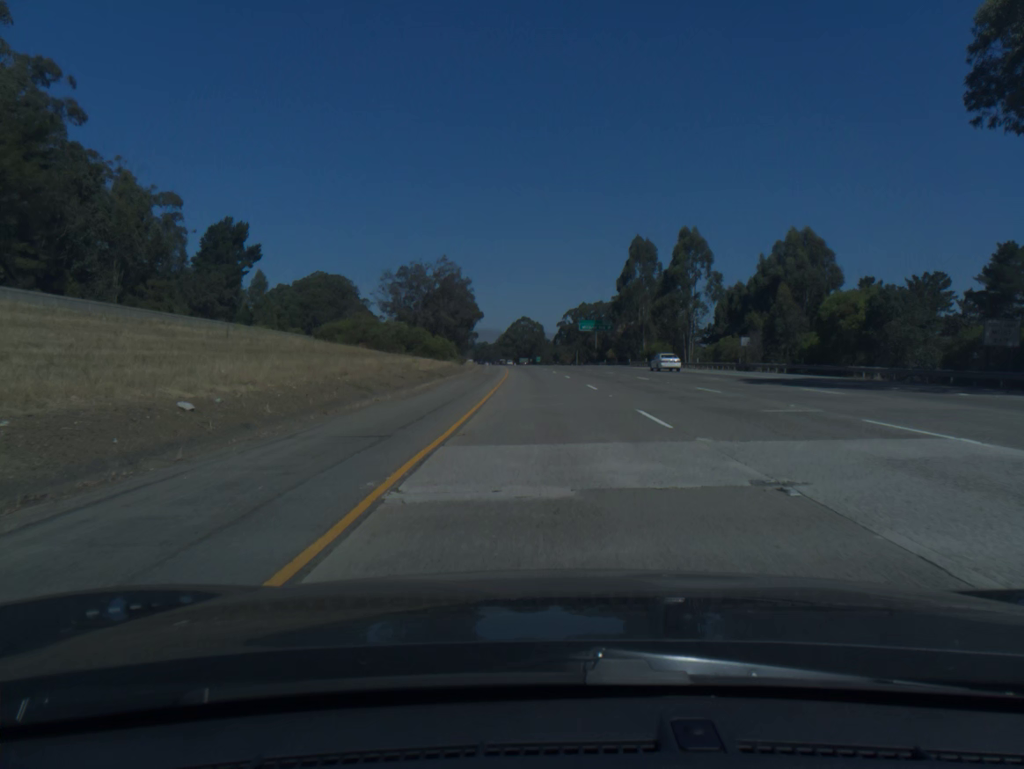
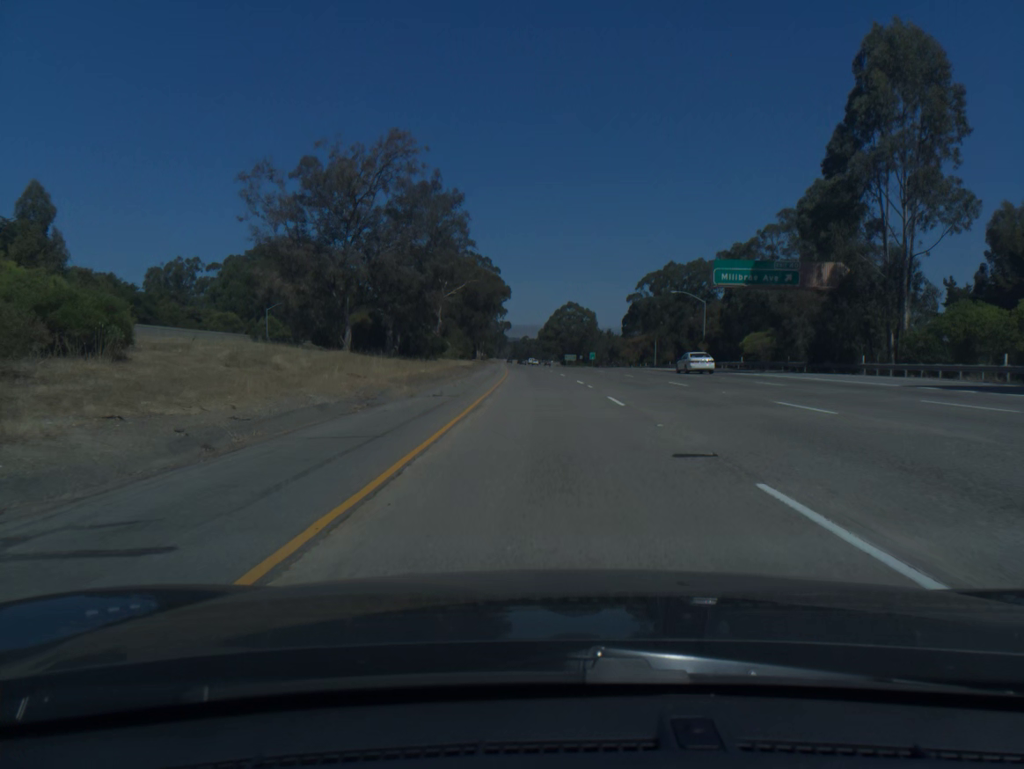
(-2.2, +82.3) m; -3°
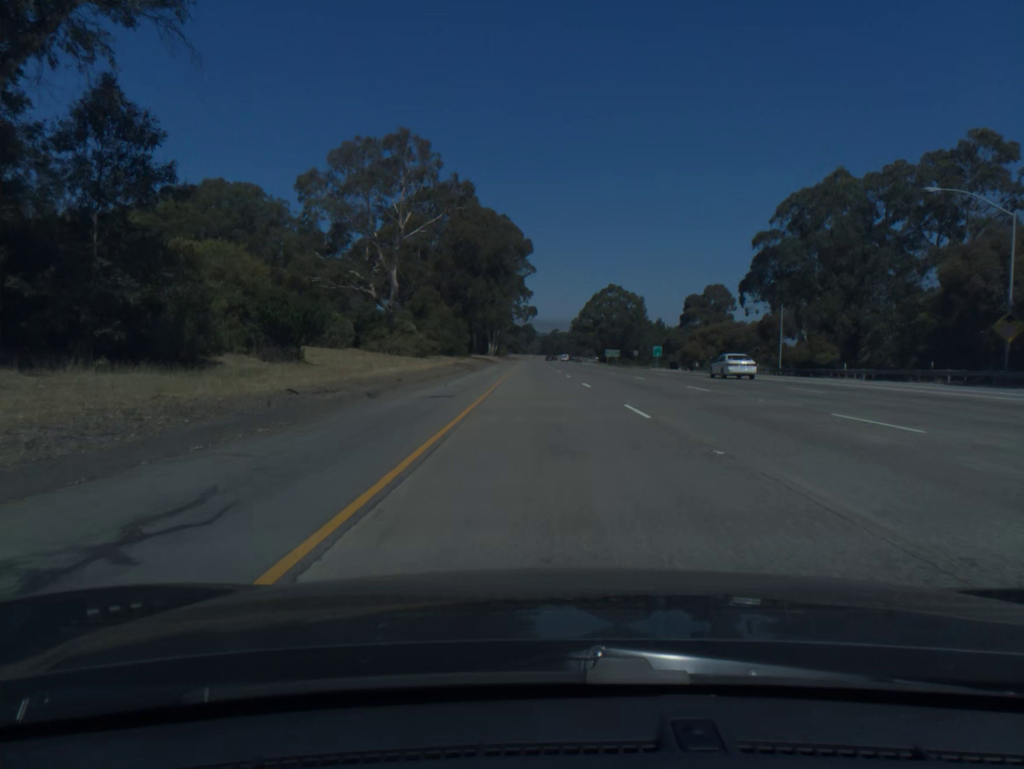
(-1.2, +61.9) m; -2°
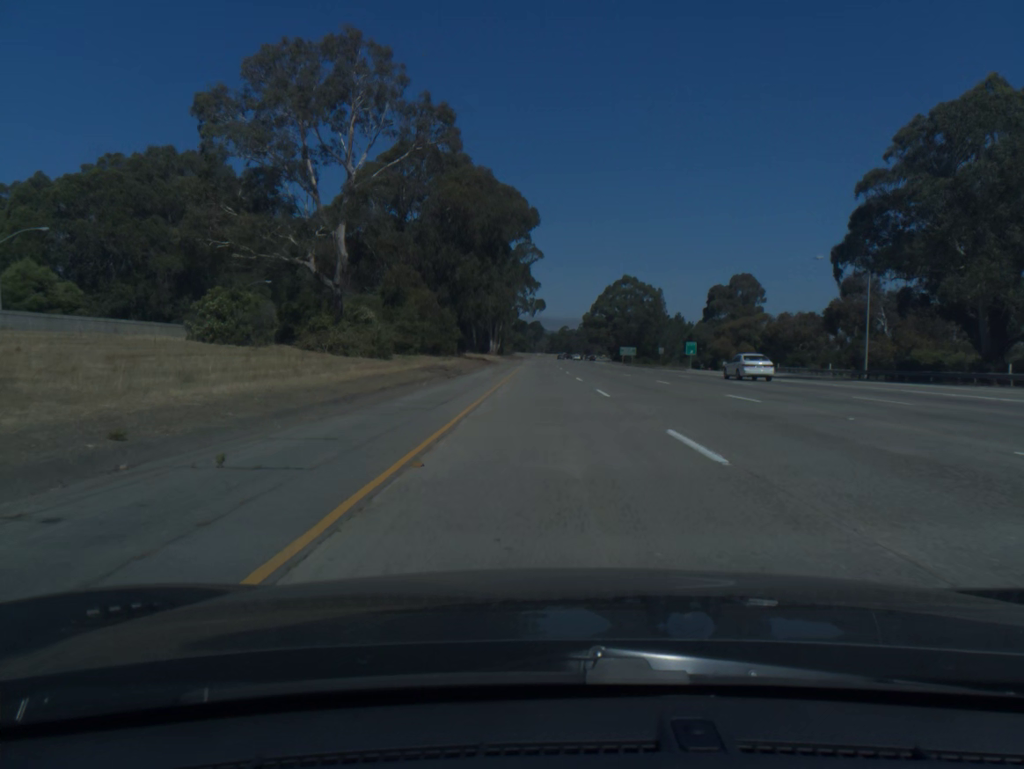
(-0.1, +20.7) m; -1°
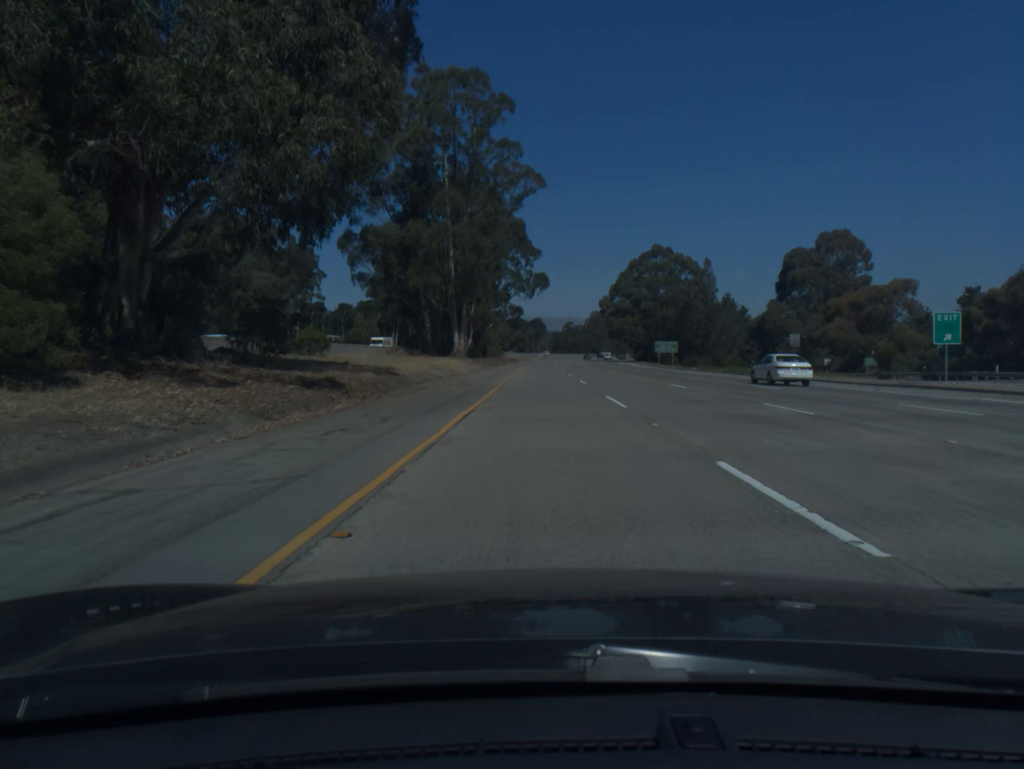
(-0.3, +62.0) m; 0°
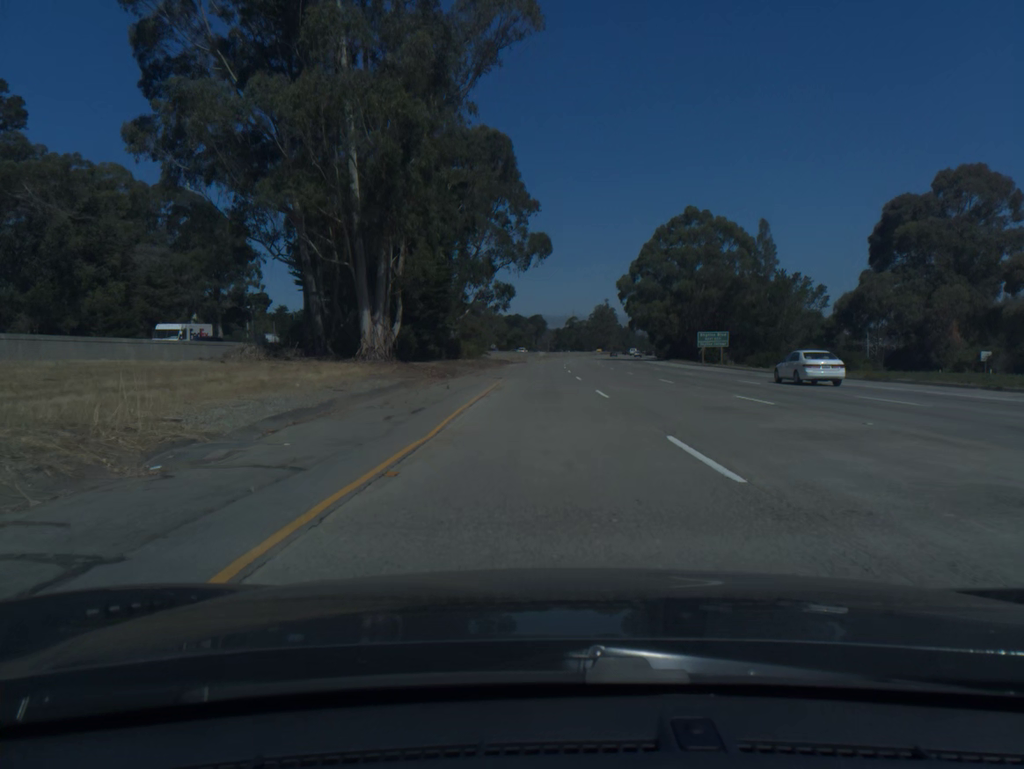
(0.0, +41.3) m; 0°
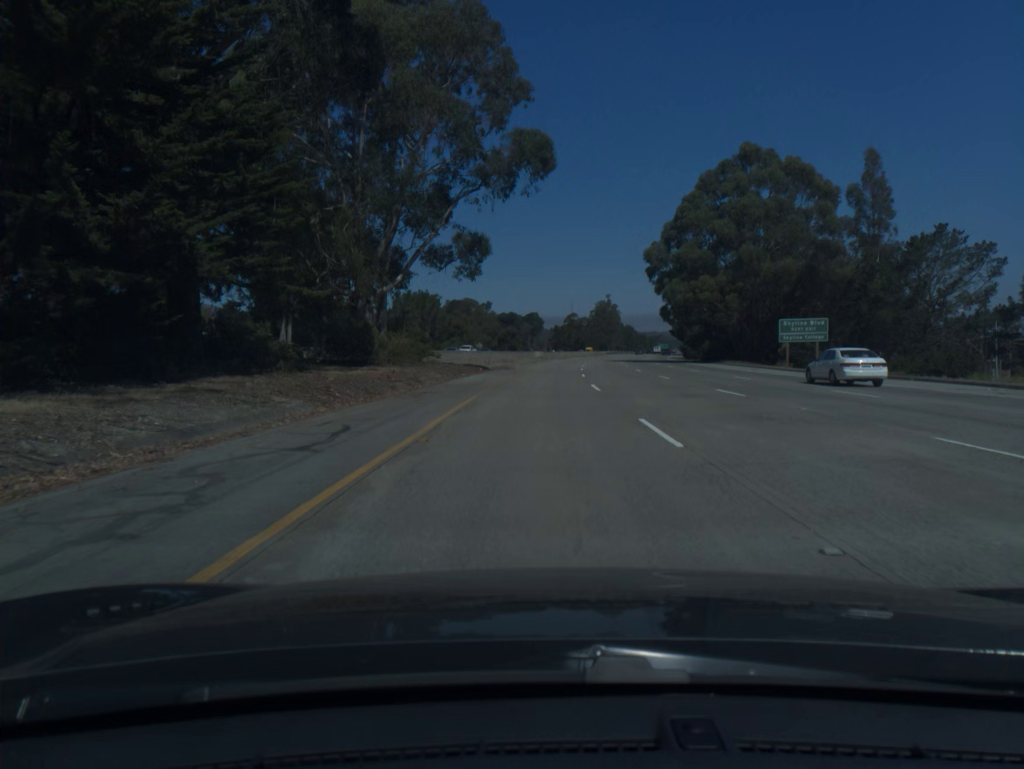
(0.0, +41.2) m; 0°
